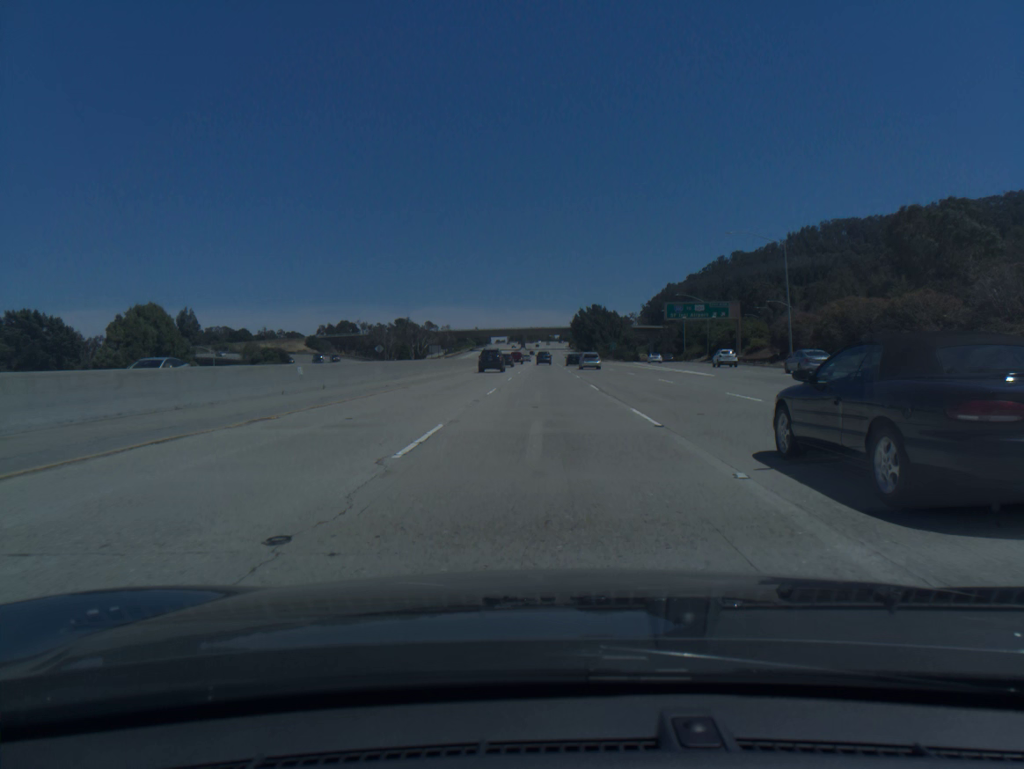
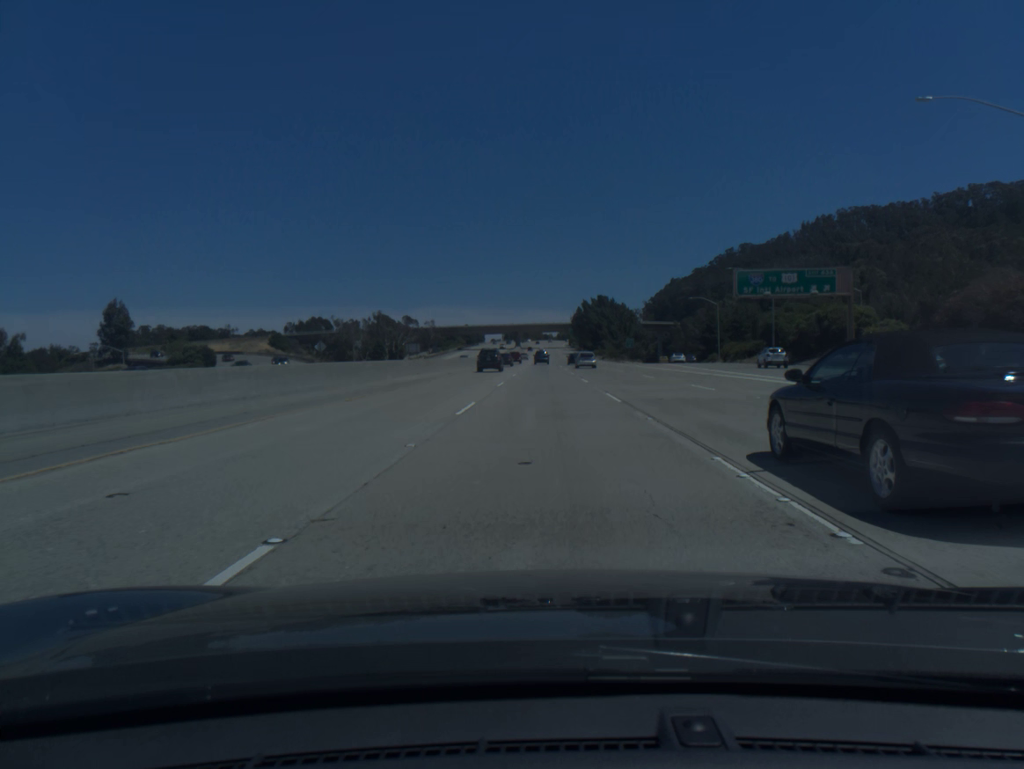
(0.0, +37.9) m; 0°
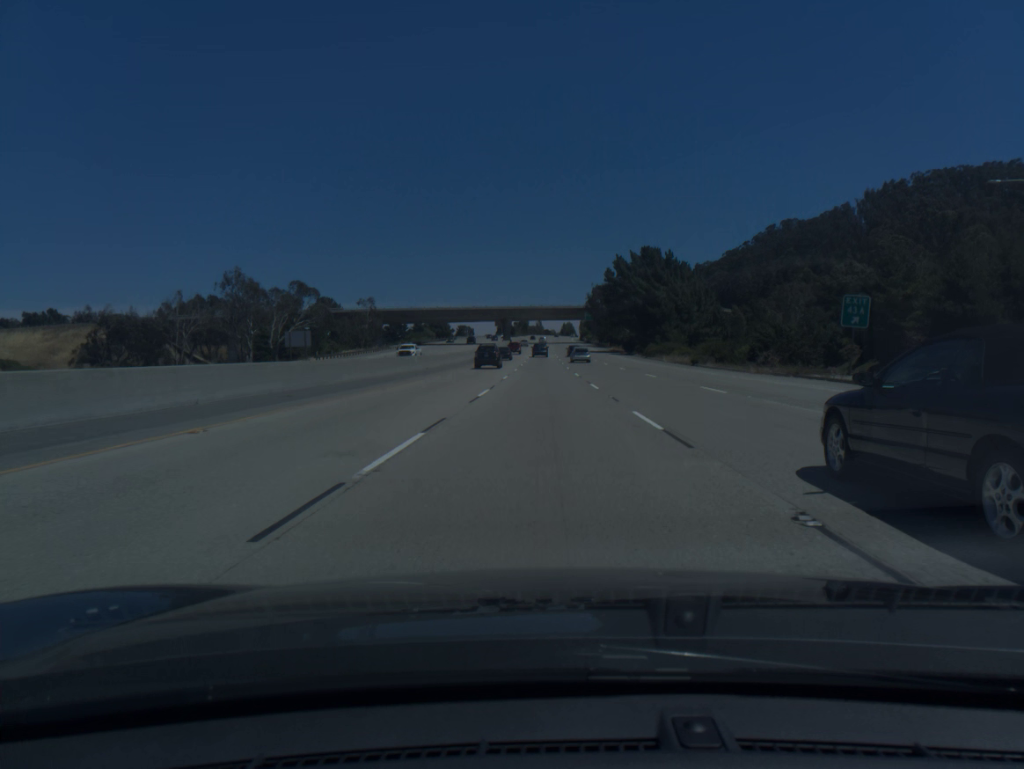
(+0.2, +96.8) m; 0°
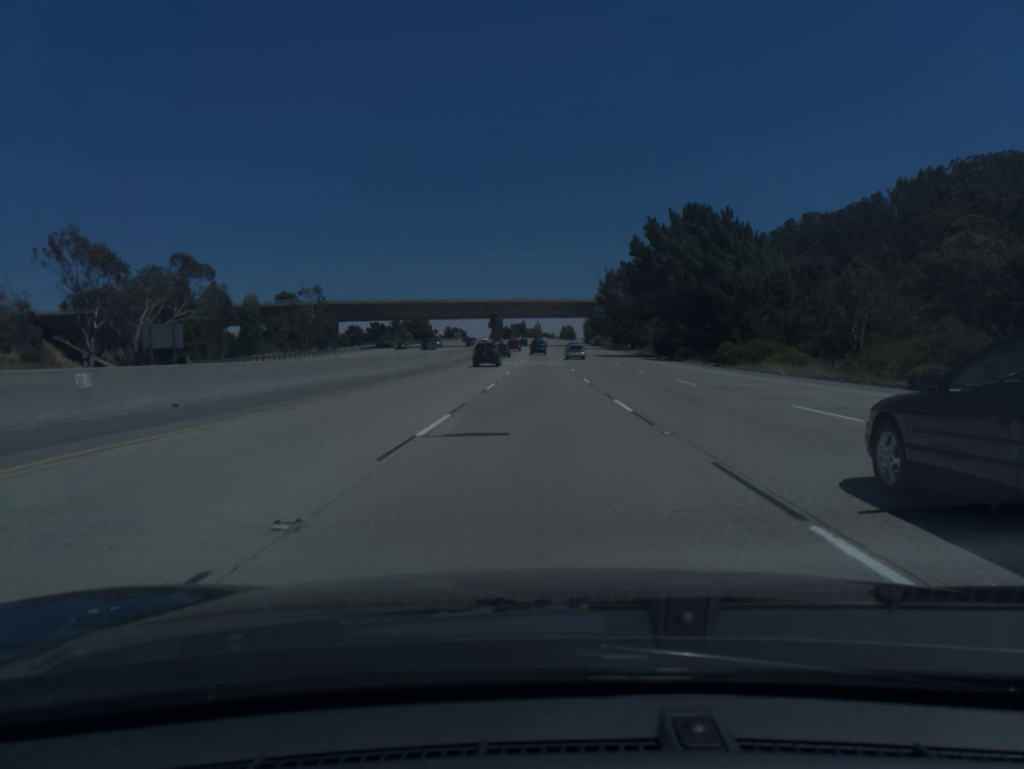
(0.0, +39.2) m; 0°
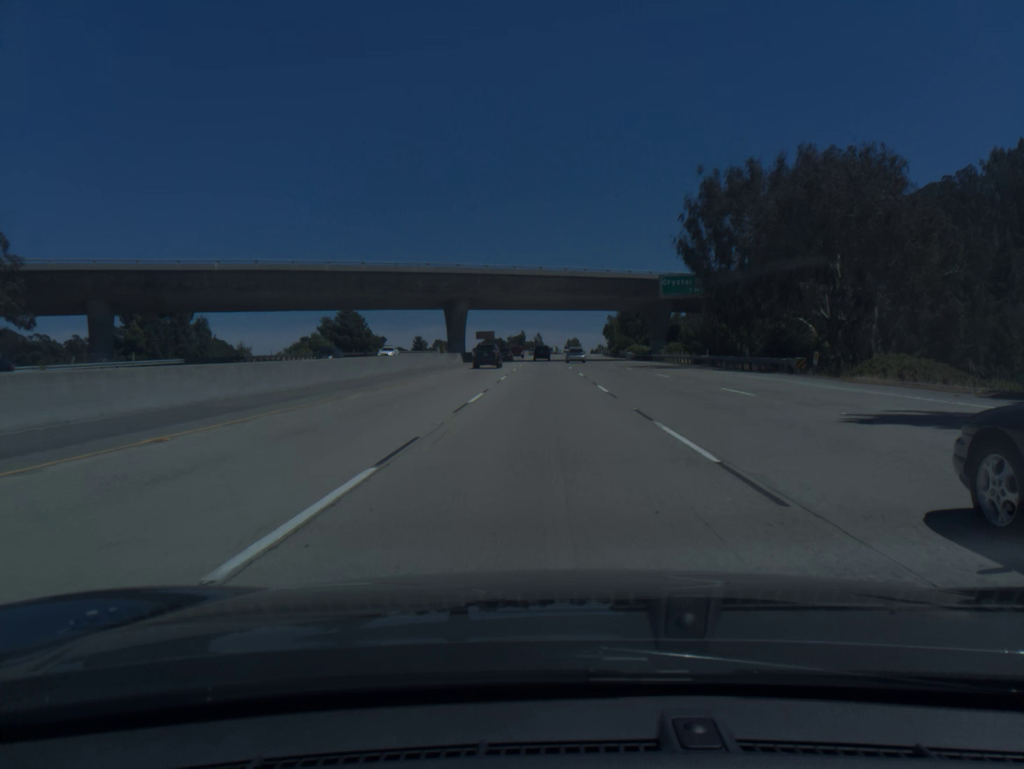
(+0.1, +78.6) m; 0°
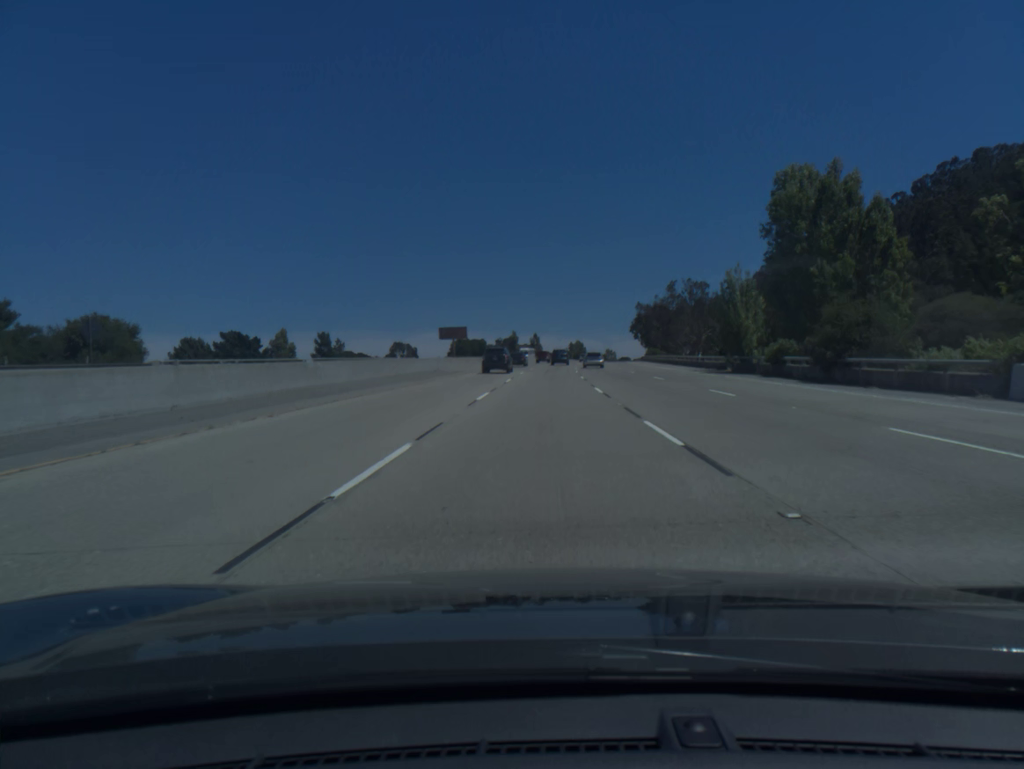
(+0.3, +97.7) m; 0°
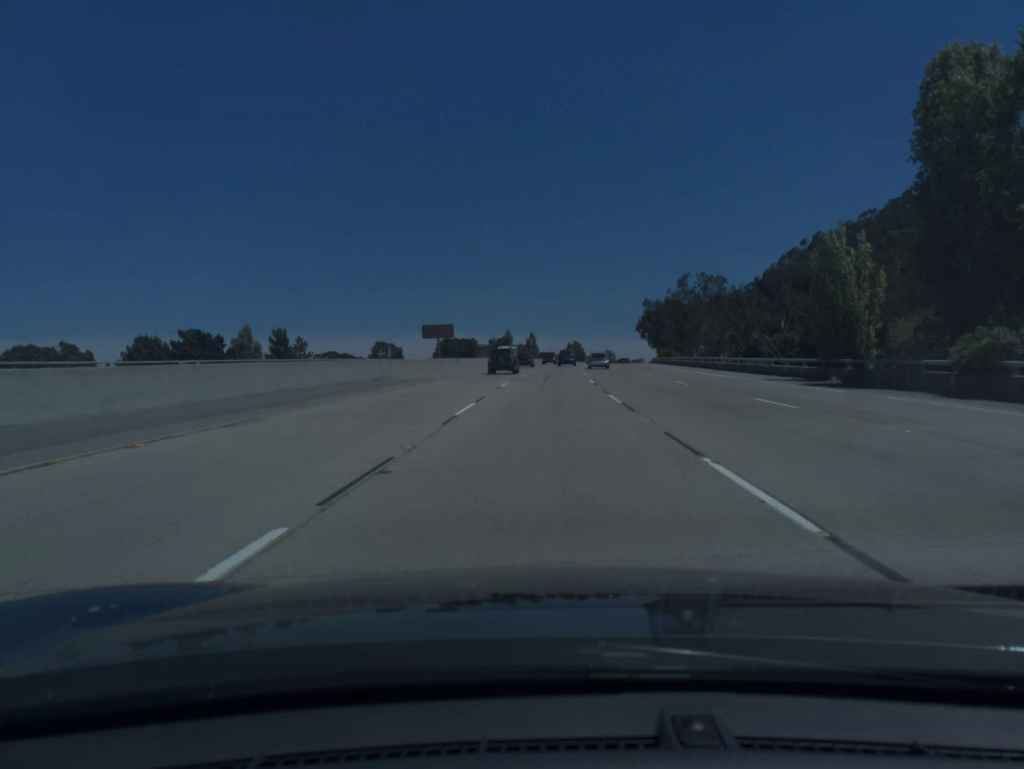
(0.0, +19.5) m; 0°
